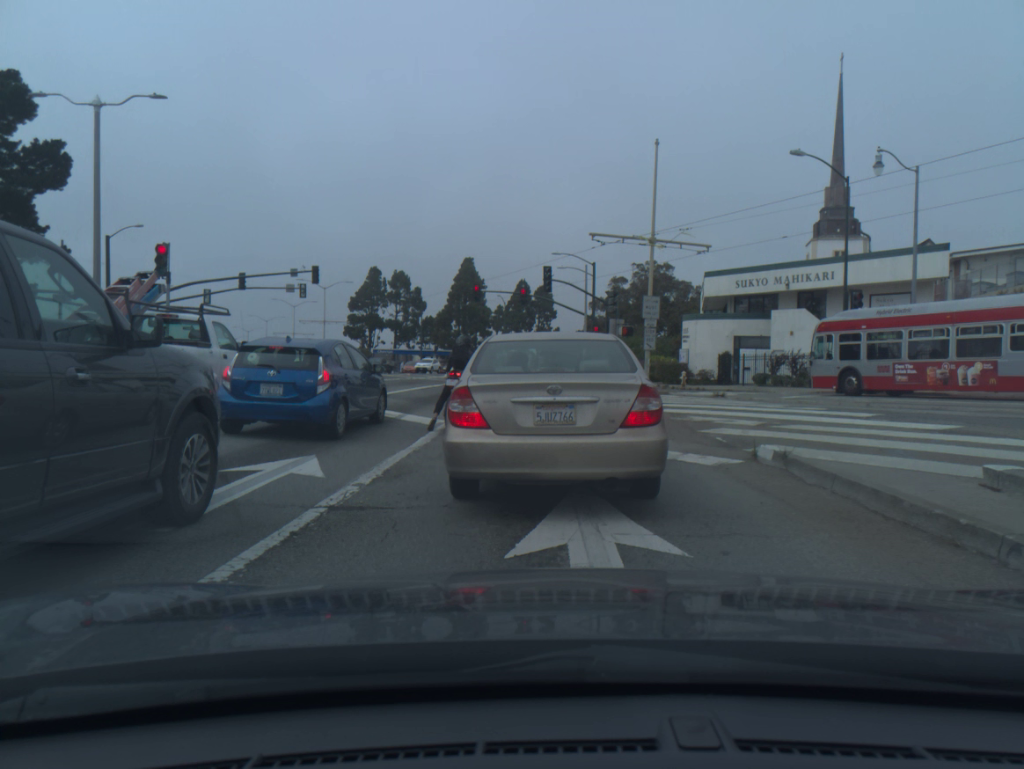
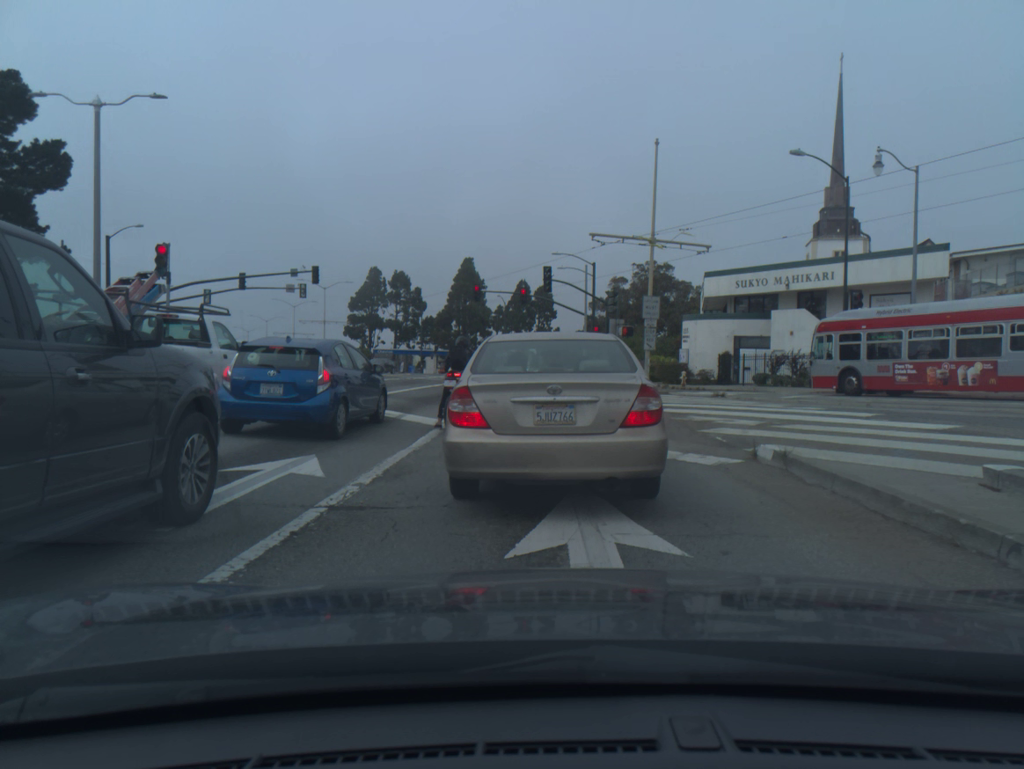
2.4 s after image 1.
(0.0, 0.0) m; 0°
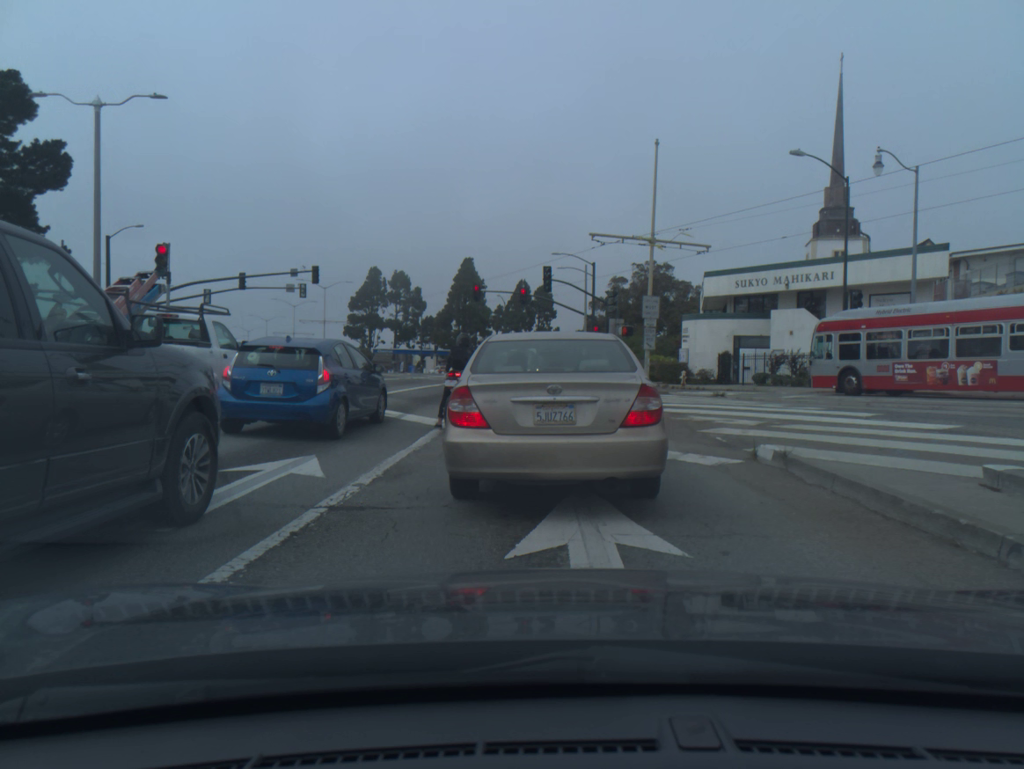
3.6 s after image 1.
(0.0, 0.0) m; 0°
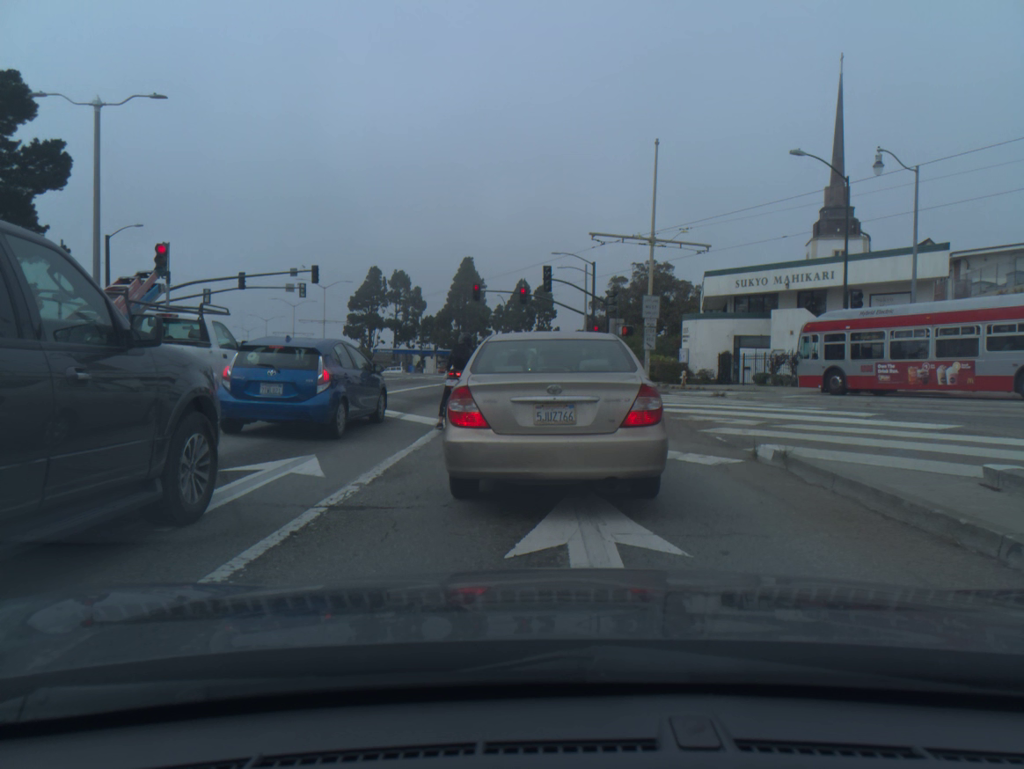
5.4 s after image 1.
(0.0, 0.0) m; 0°
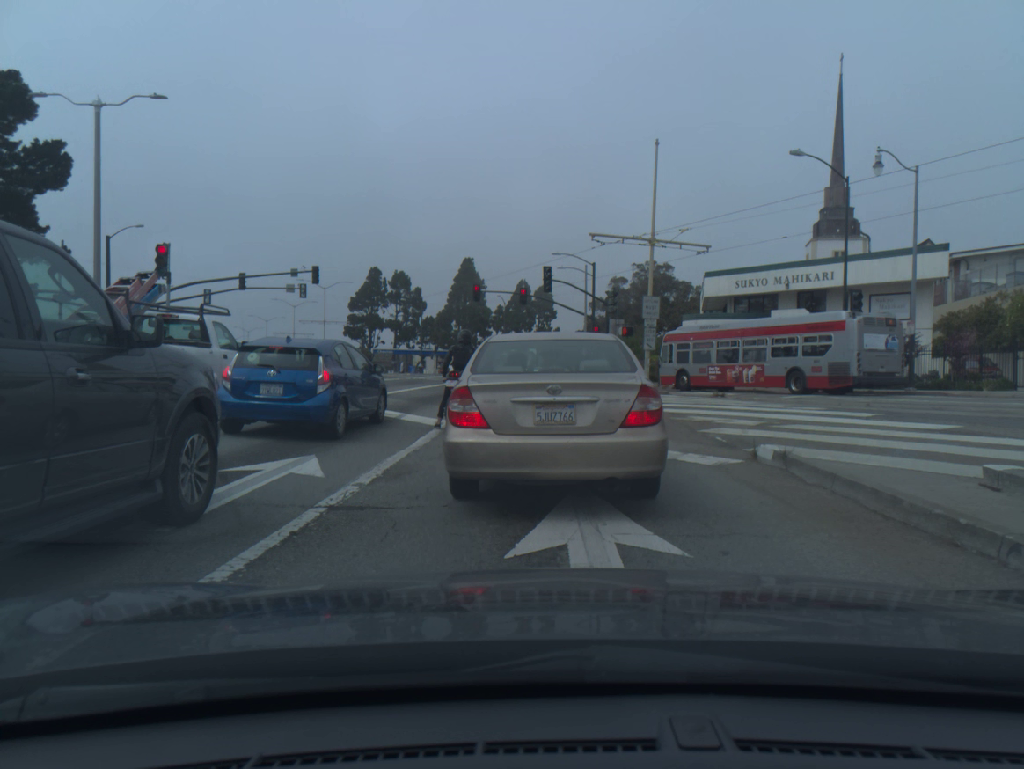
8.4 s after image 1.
(0.0, 0.0) m; 0°
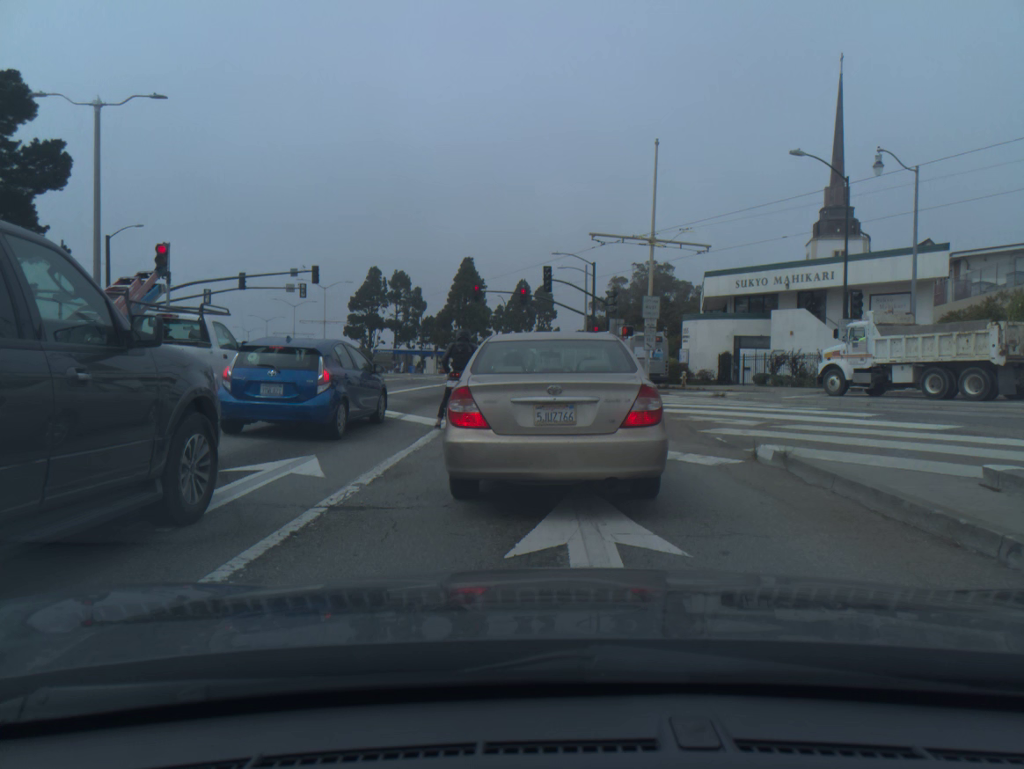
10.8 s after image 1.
(0.0, 0.0) m; 0°
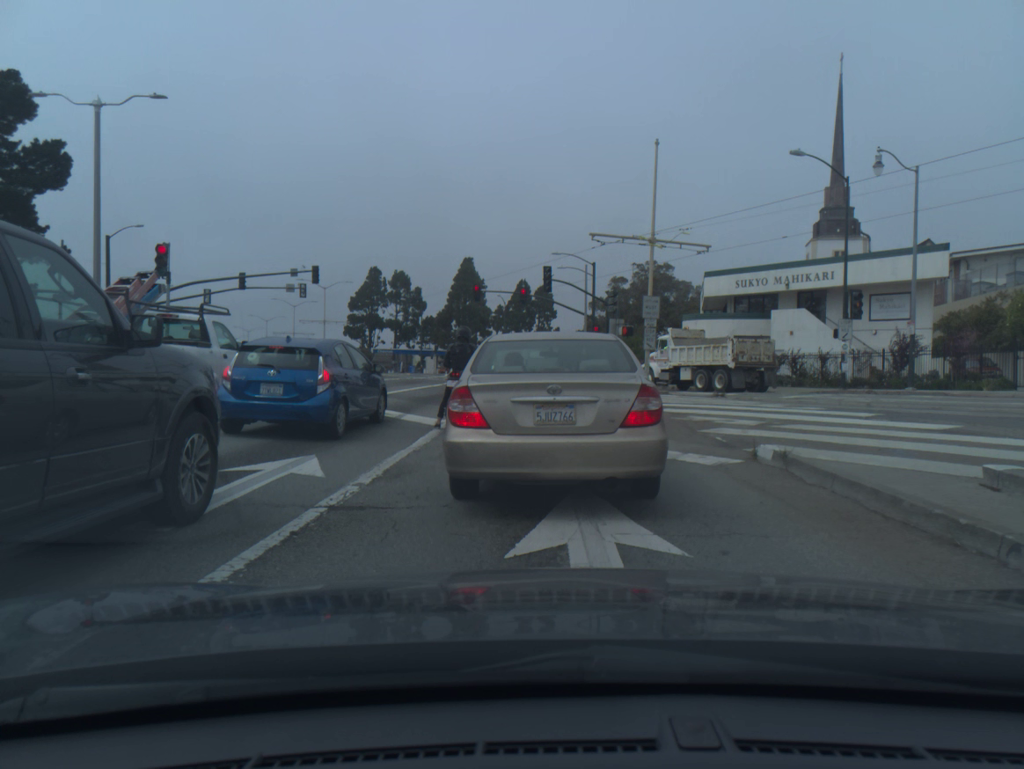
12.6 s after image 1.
(0.0, 0.0) m; 0°
